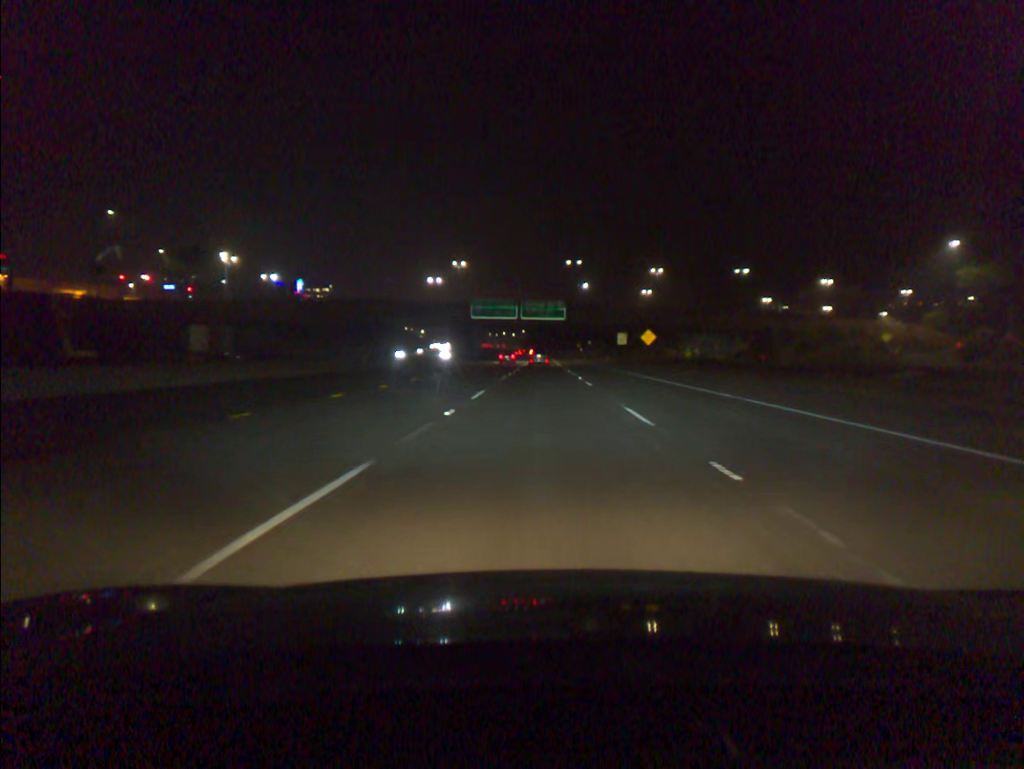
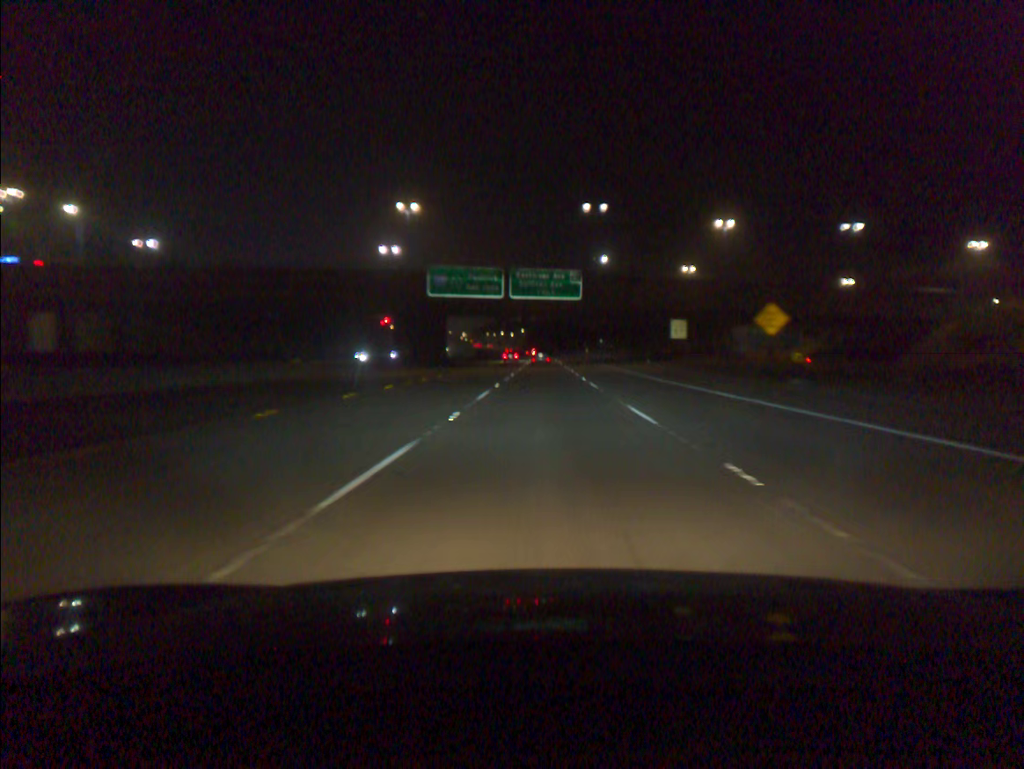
(-0.1, +44.1) m; 0°
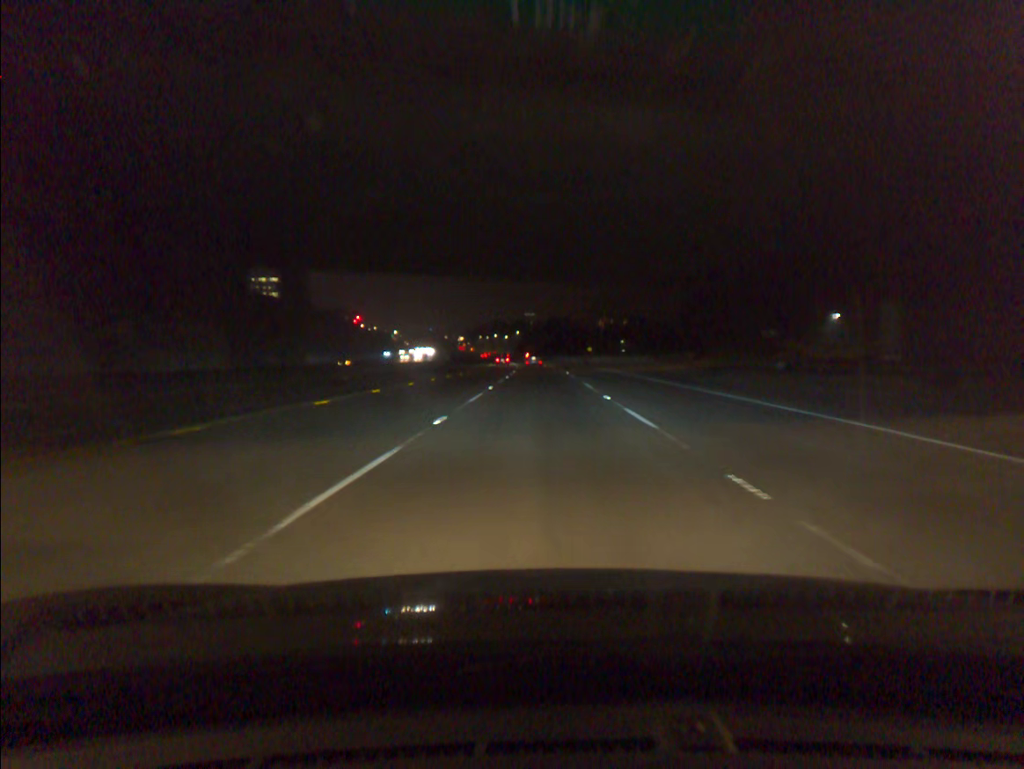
(+0.2, +58.7) m; 0°
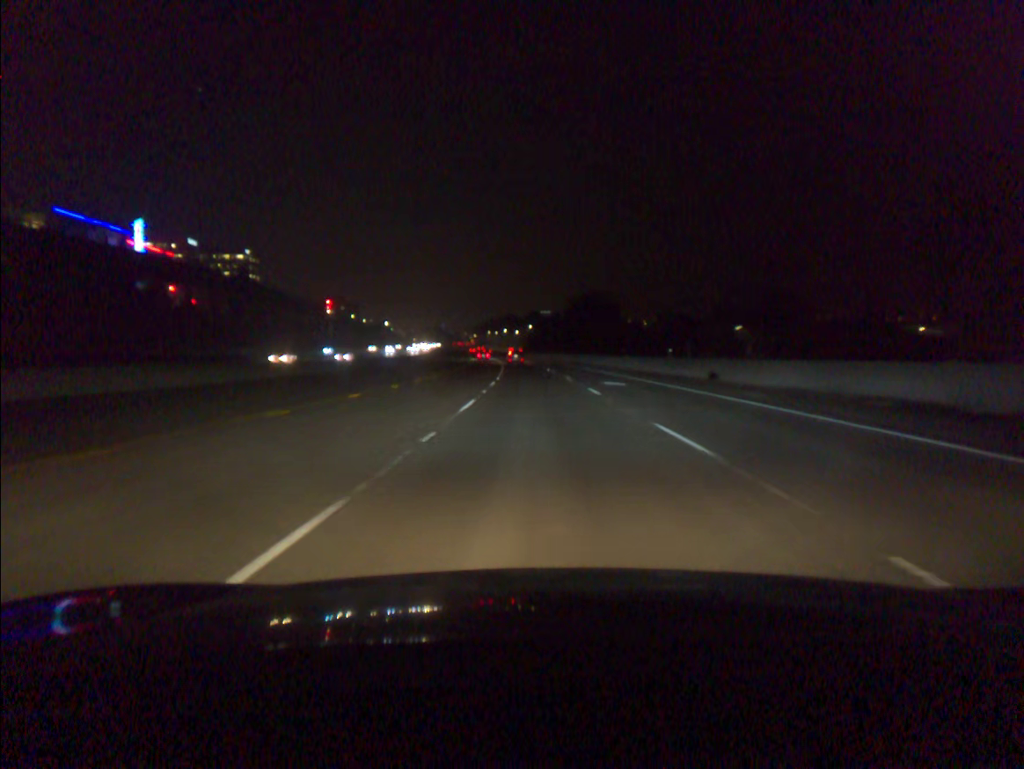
(-0.6, +75.6) m; -1°
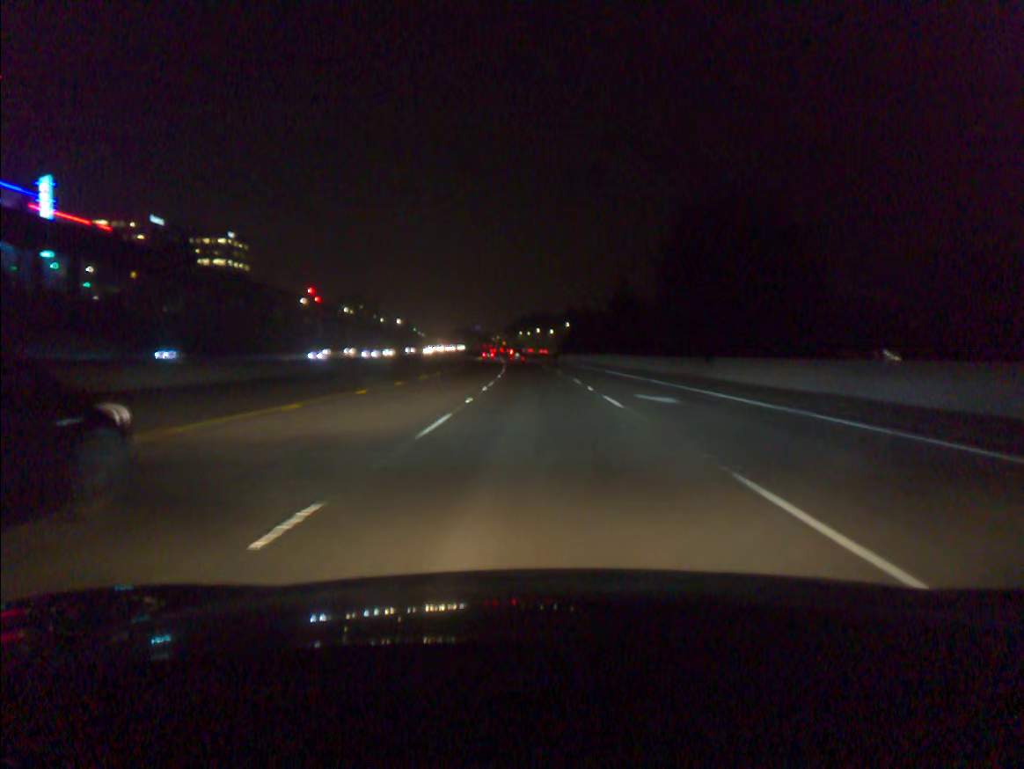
(-1.4, +64.0) m; -3°
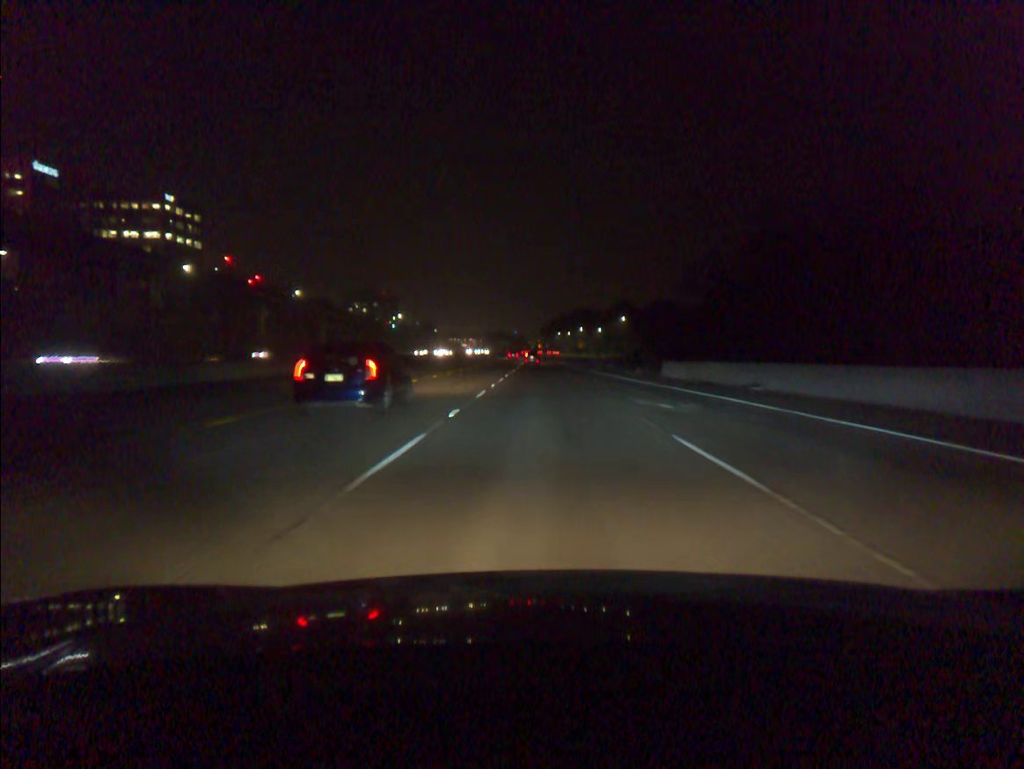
(-2.2, +83.2) m; -3°
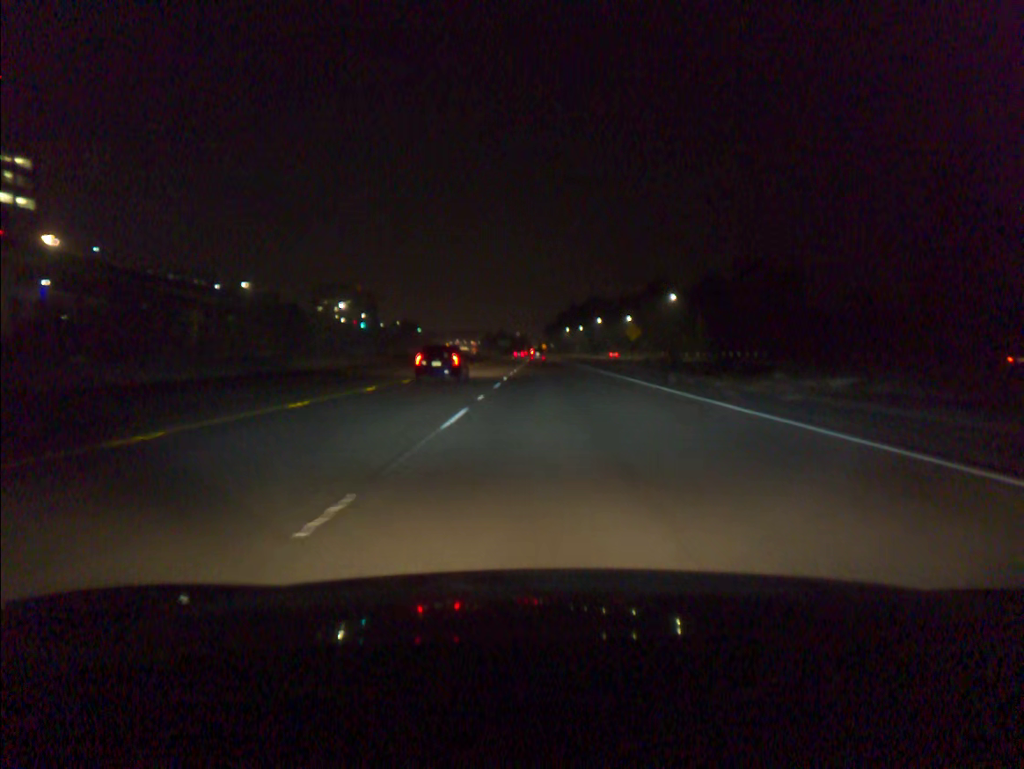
(-0.7, +84.1) m; 0°
